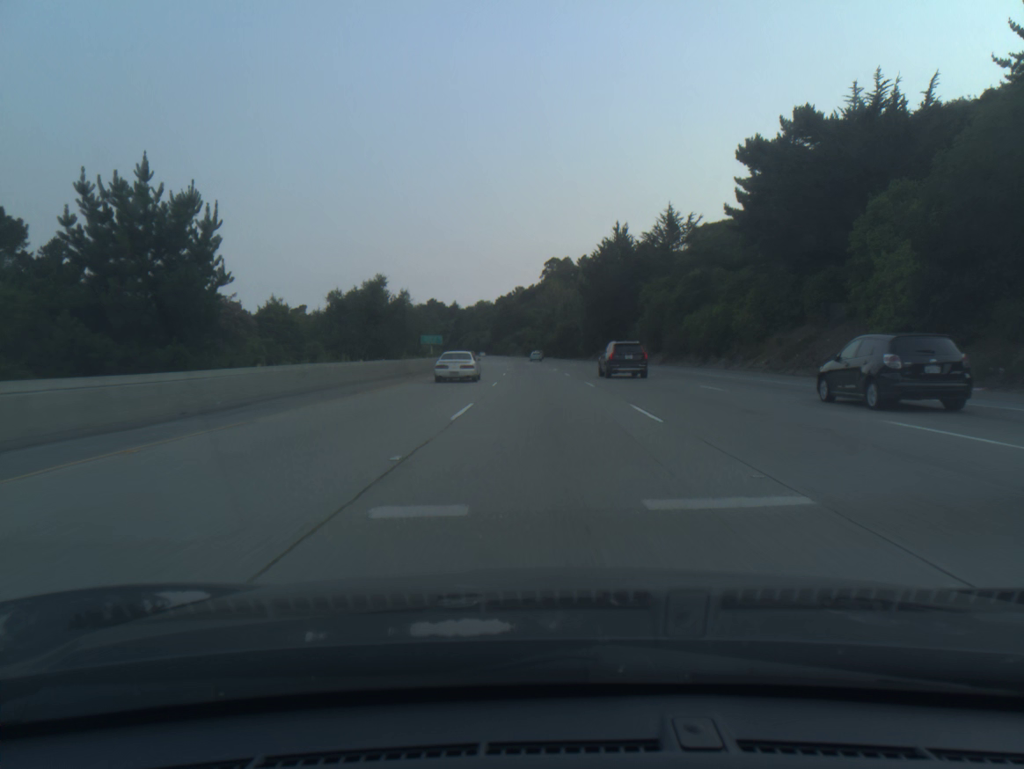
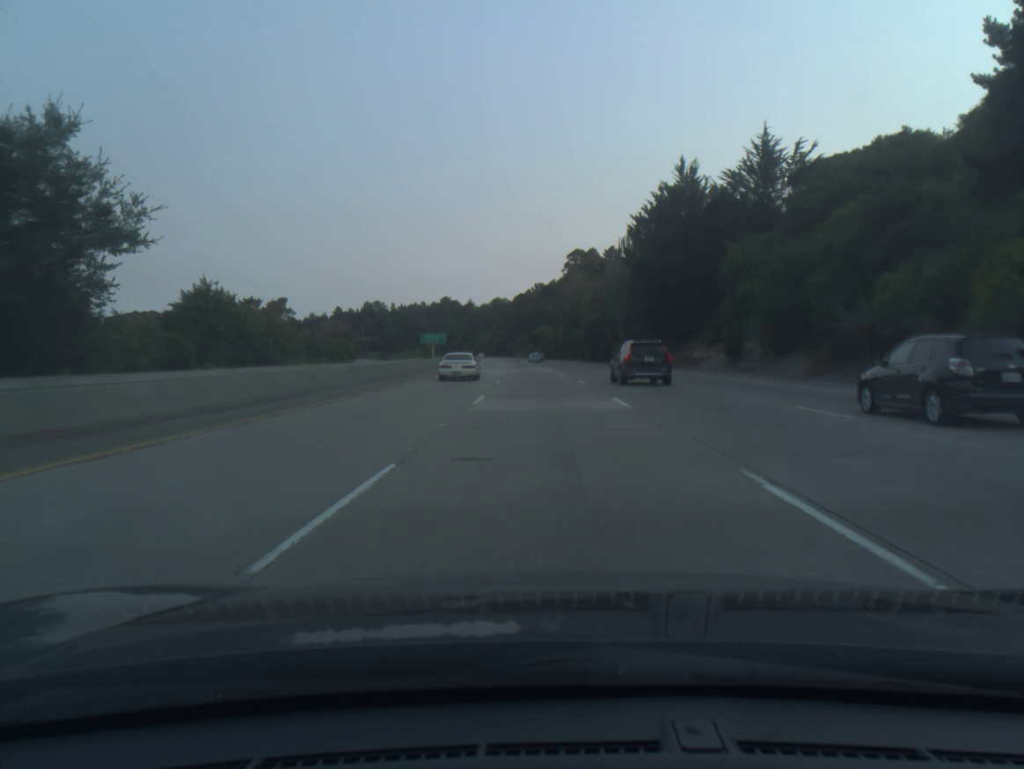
(-0.5, +39.3) m; -2°
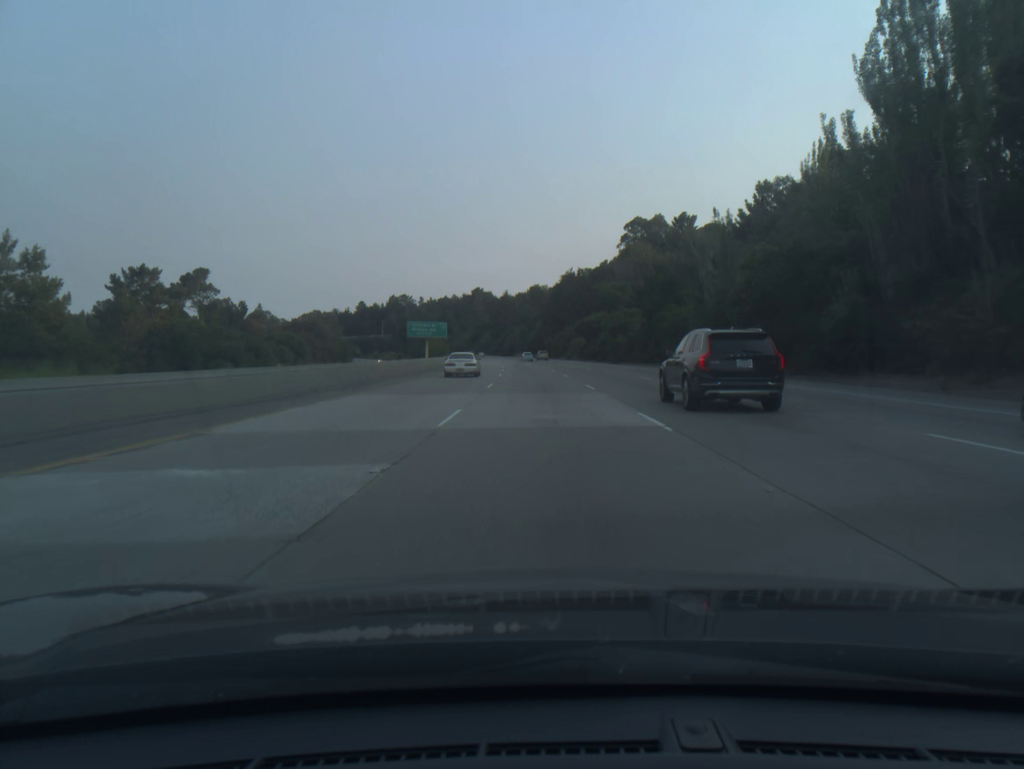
(-2.2, +78.6) m; -3°
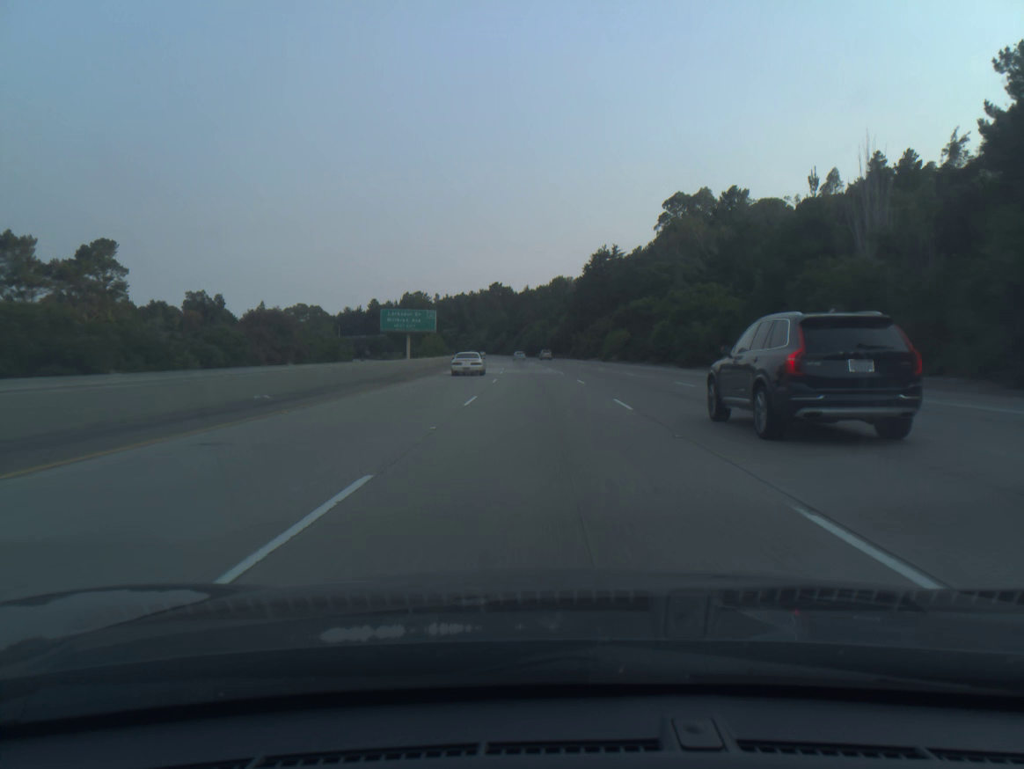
(-0.5, +39.3) m; -2°
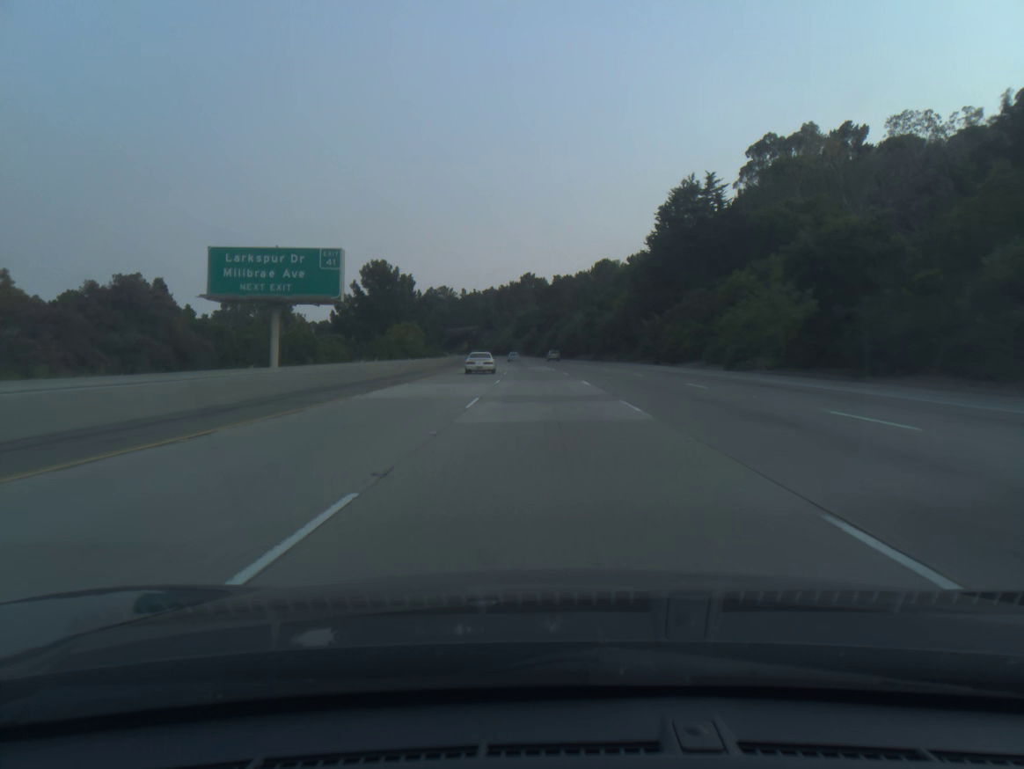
(-1.3, +58.9) m; -3°
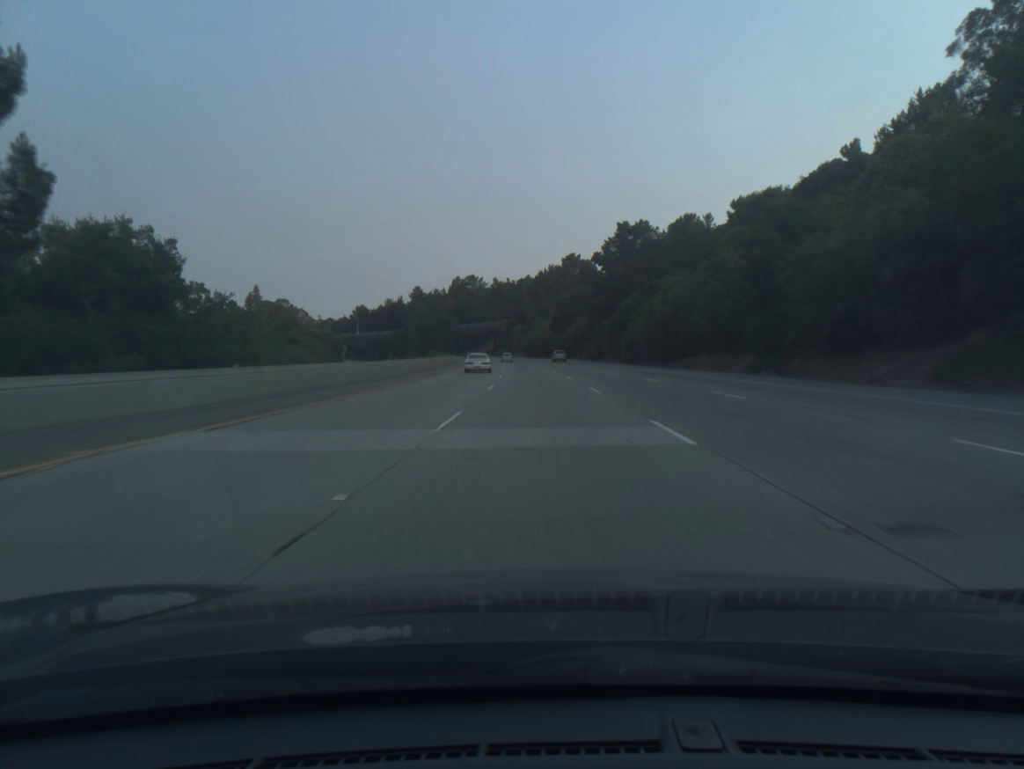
(-2.1, +78.4) m; -3°
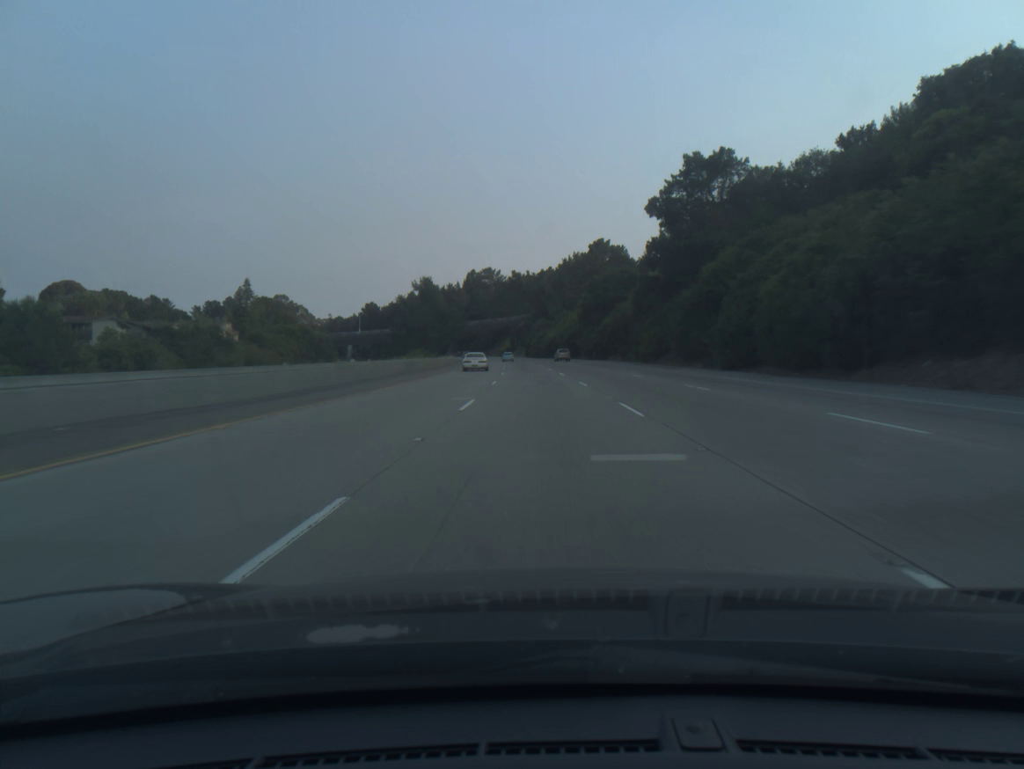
(-0.6, +39.2) m; -2°
